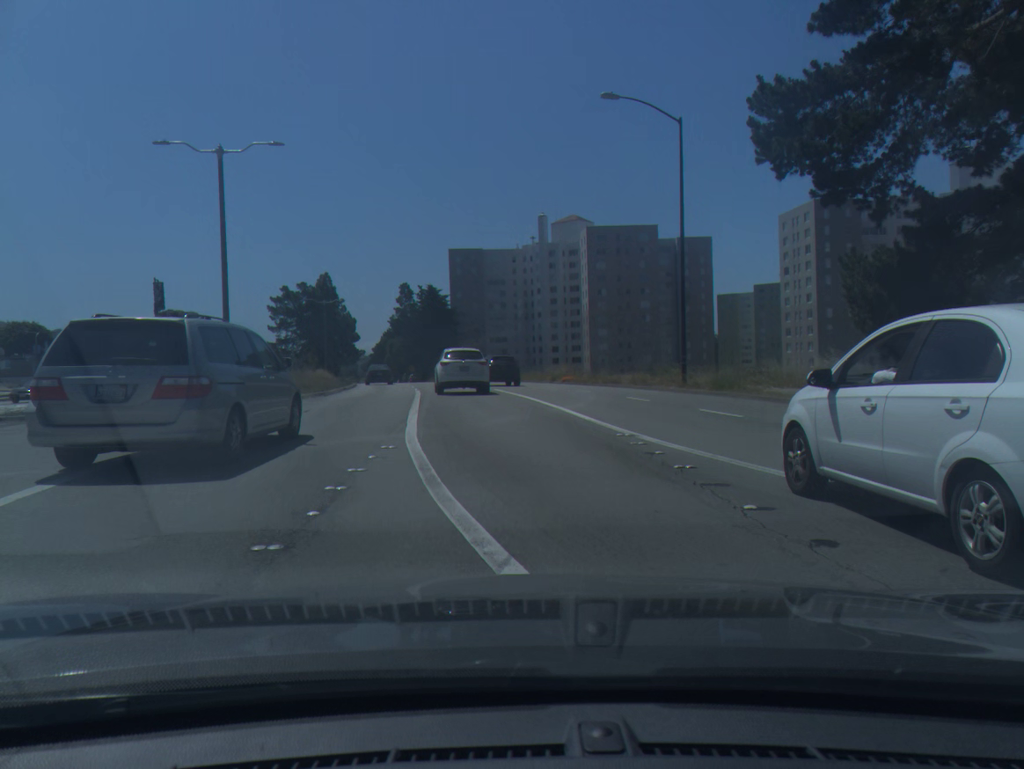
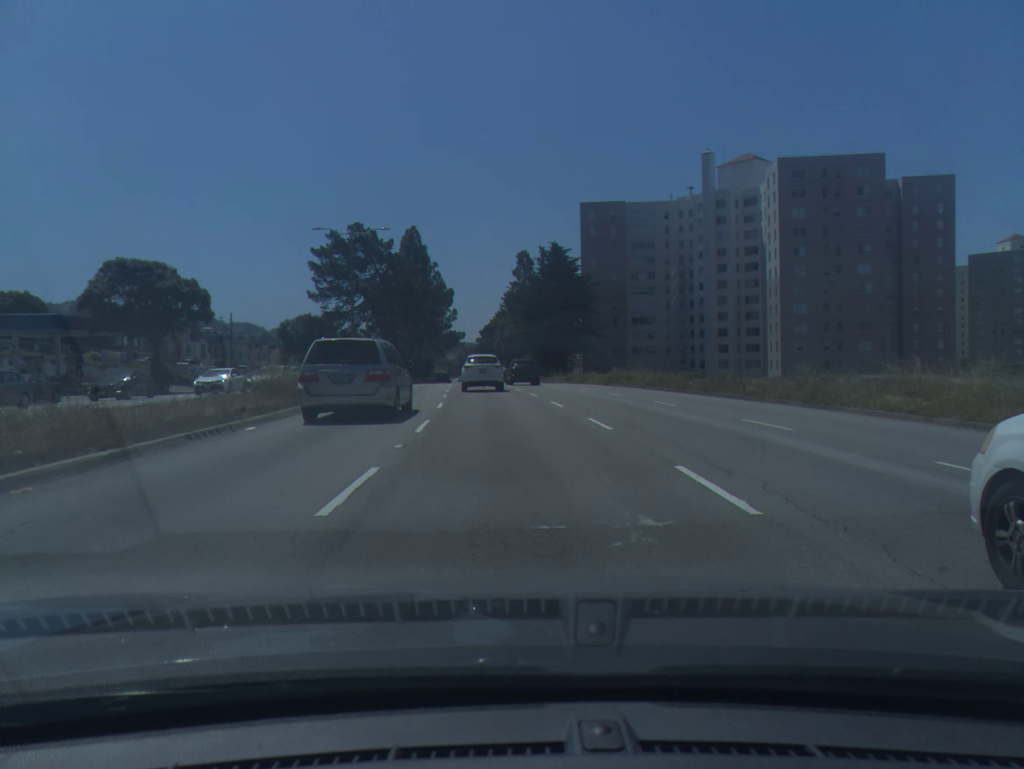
(-4.2, +44.2) m; -9°
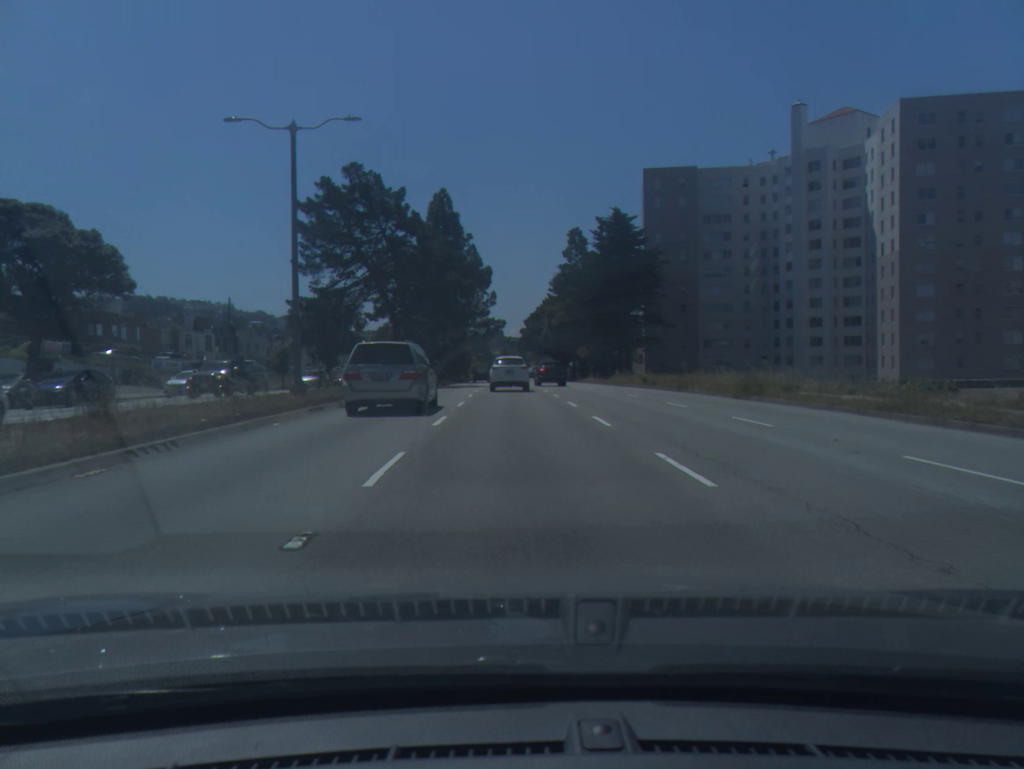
(-0.7, +20.7) m; -3°
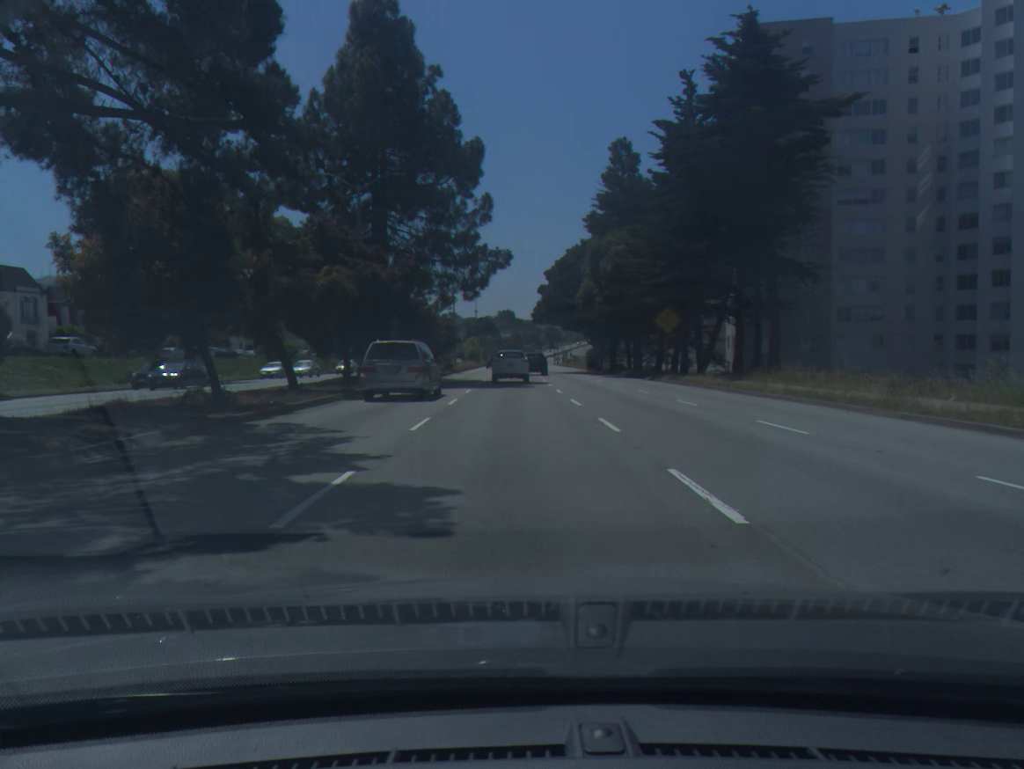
(-0.4, +46.4) m; -1°
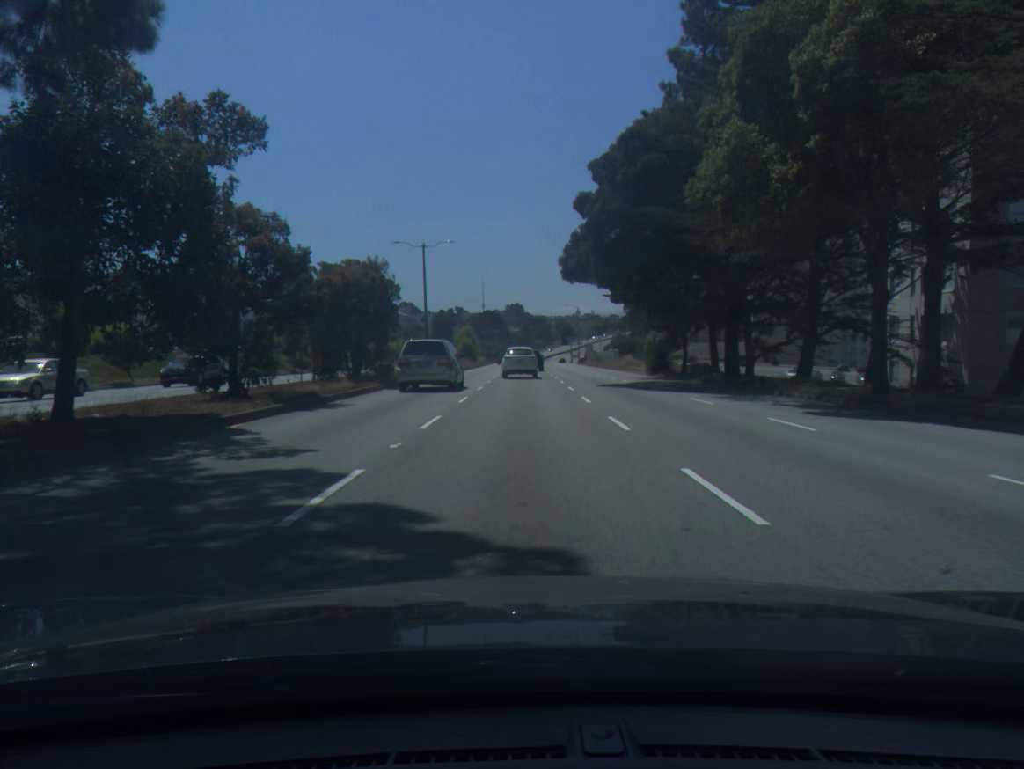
(-0.3, +37.1) m; -1°
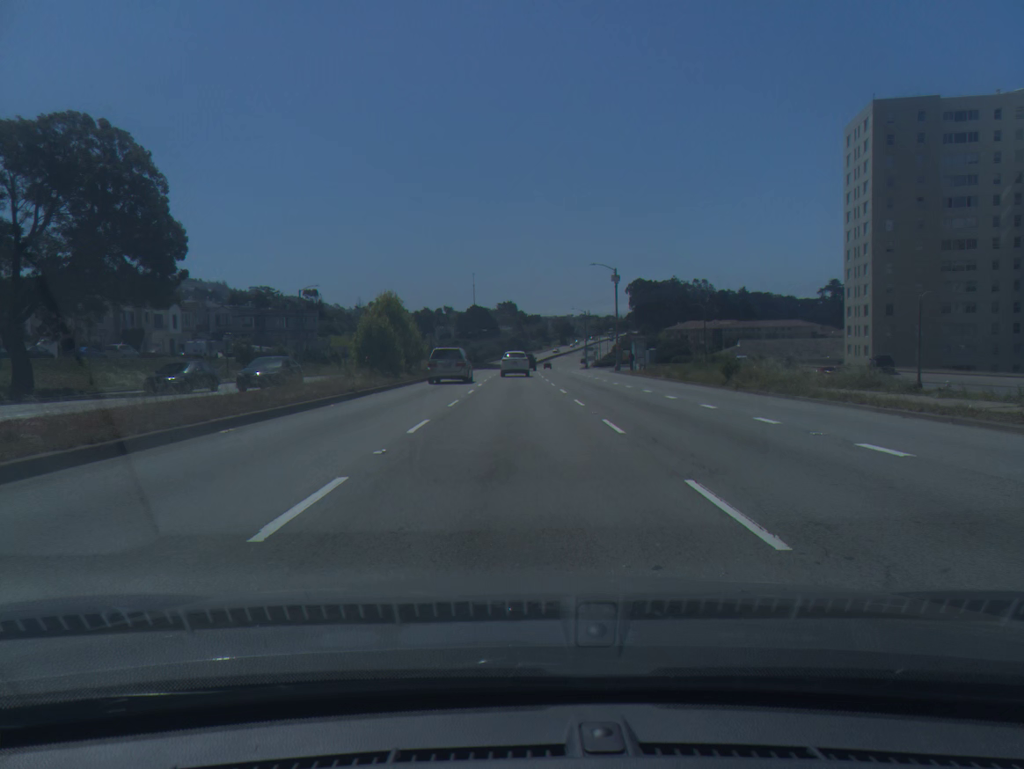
(+0.5, +59.7) m; +1°
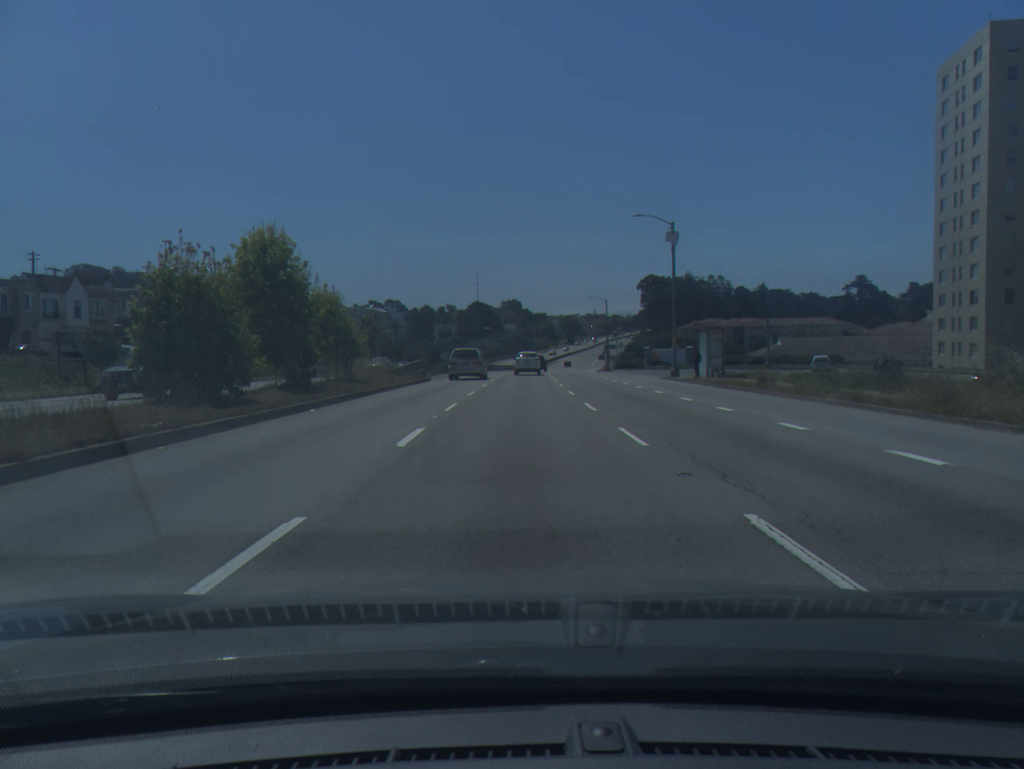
(-0.1, +24.1) m; 0°
